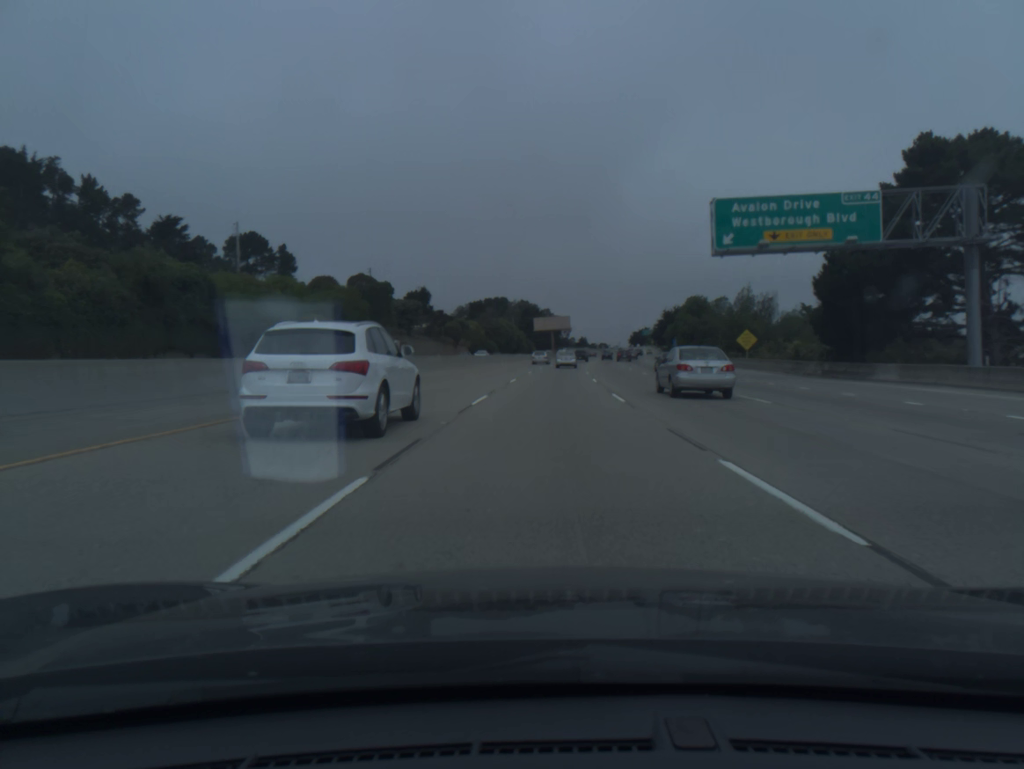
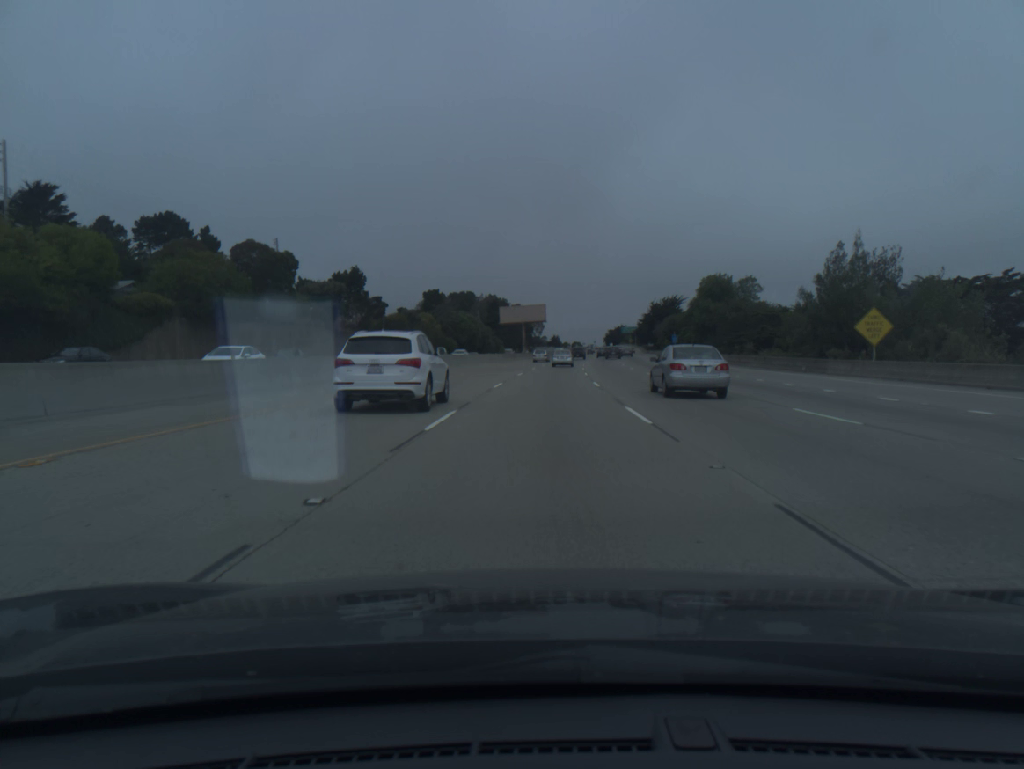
(+0.7, +35.3) m; +2°
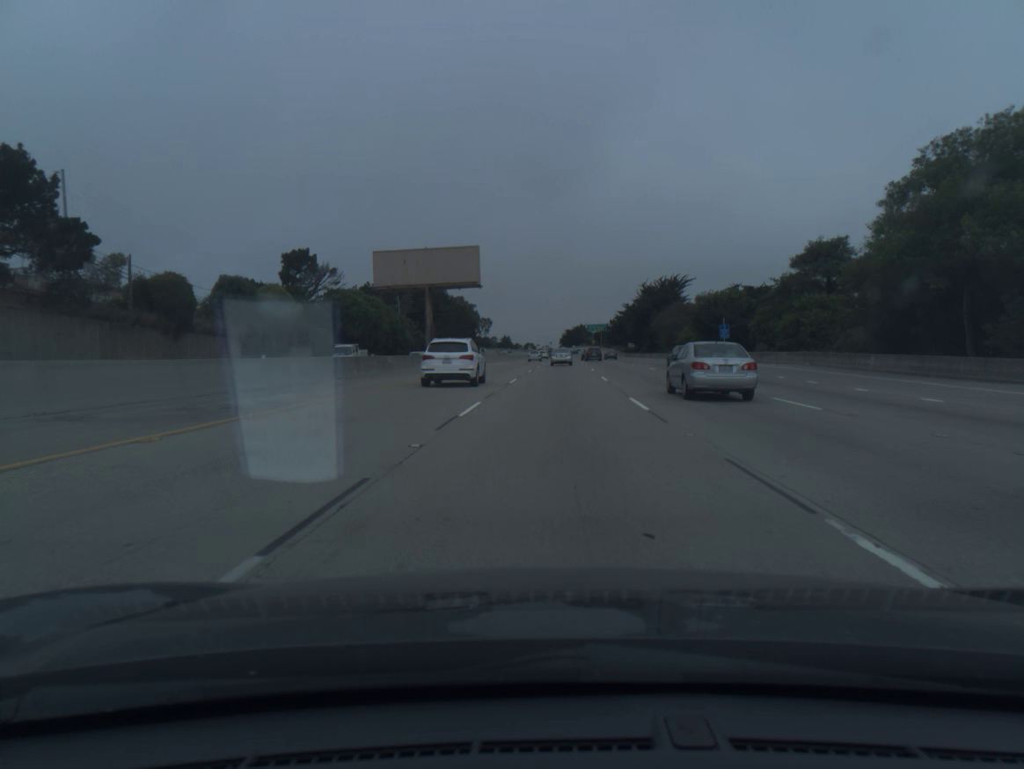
(+2.1, +70.5) m; +4°
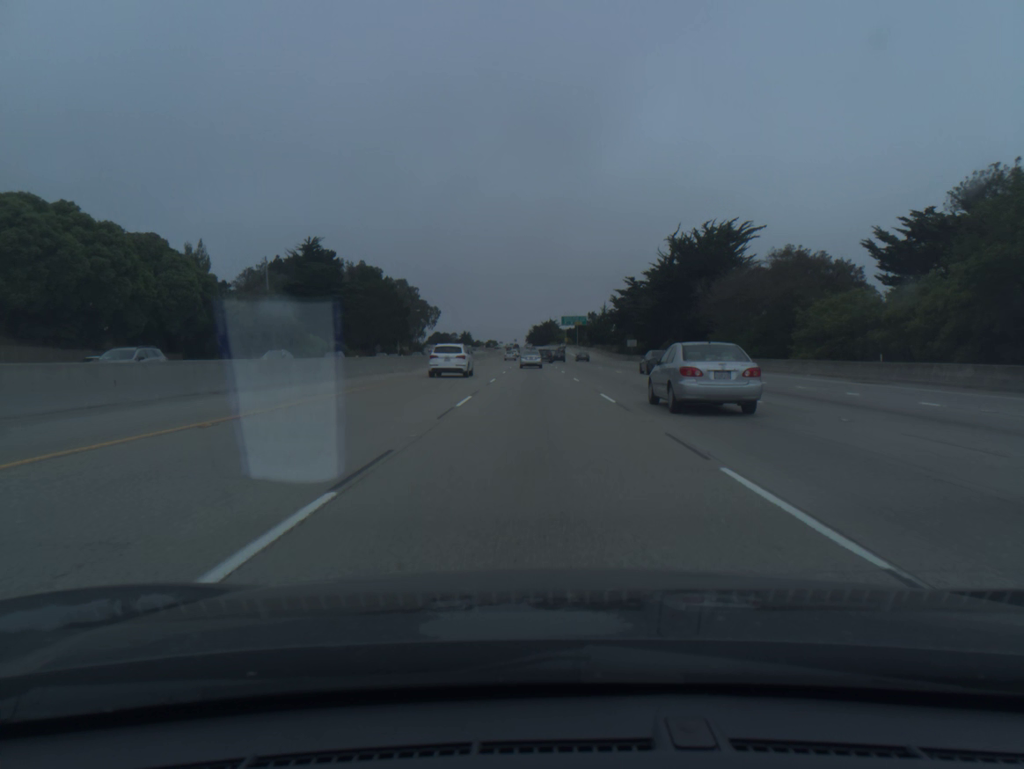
(+2.1, +70.3) m; +3°
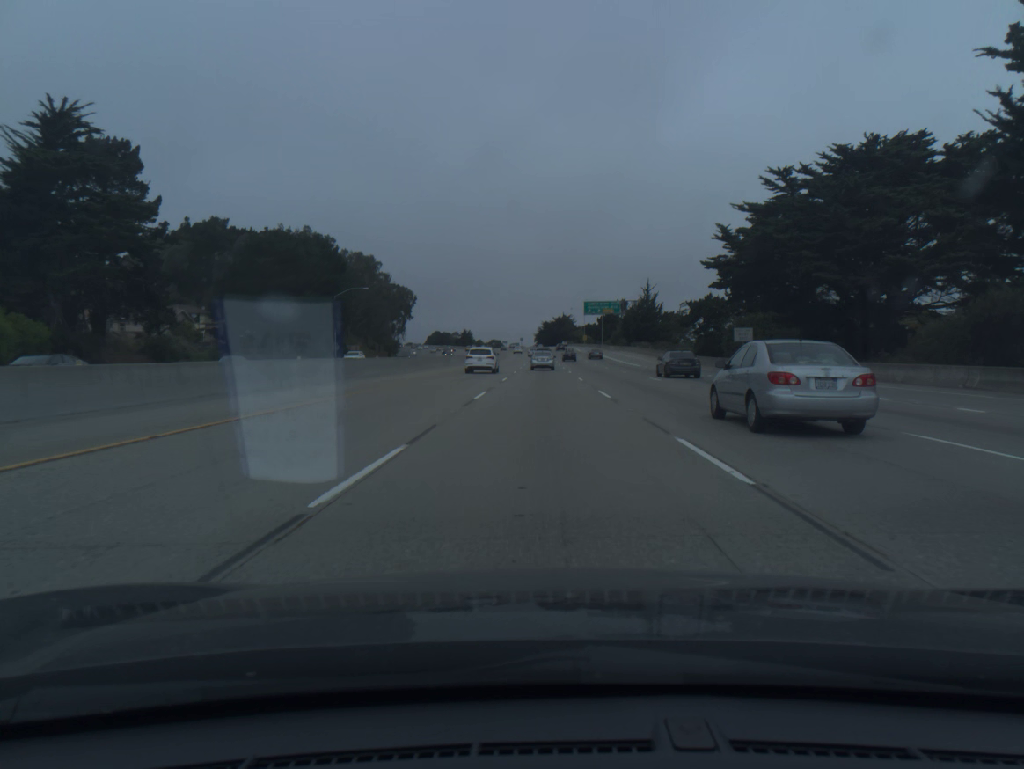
(-0.4, +69.7) m; -1°
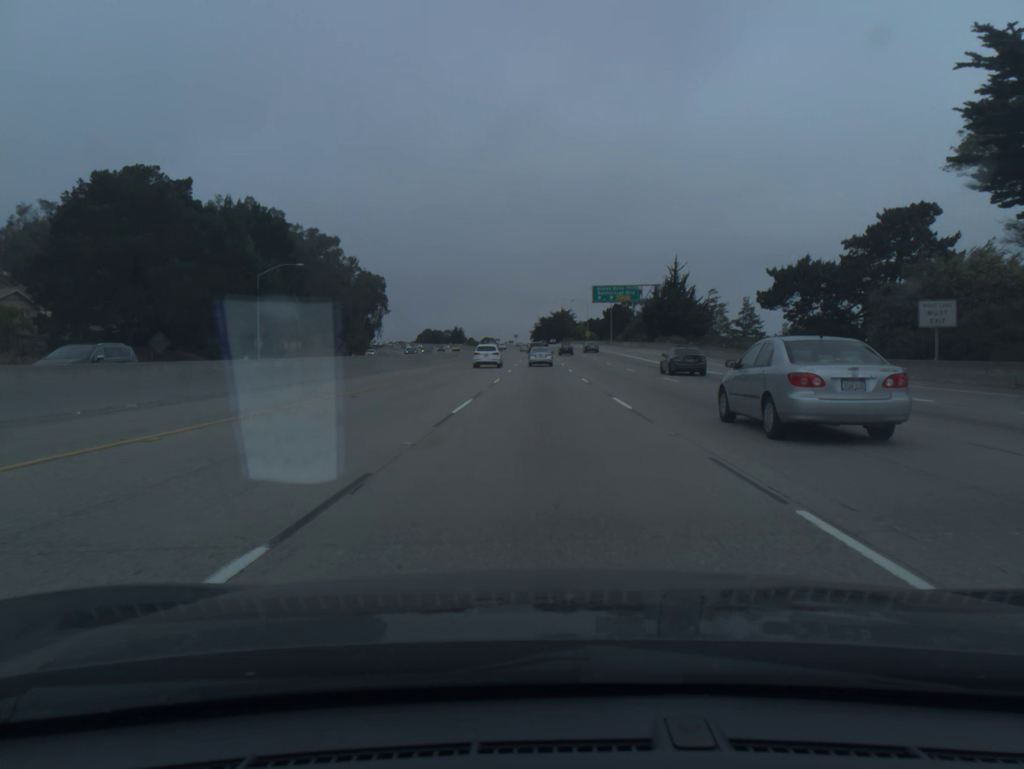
(+0.1, +34.3) m; 0°
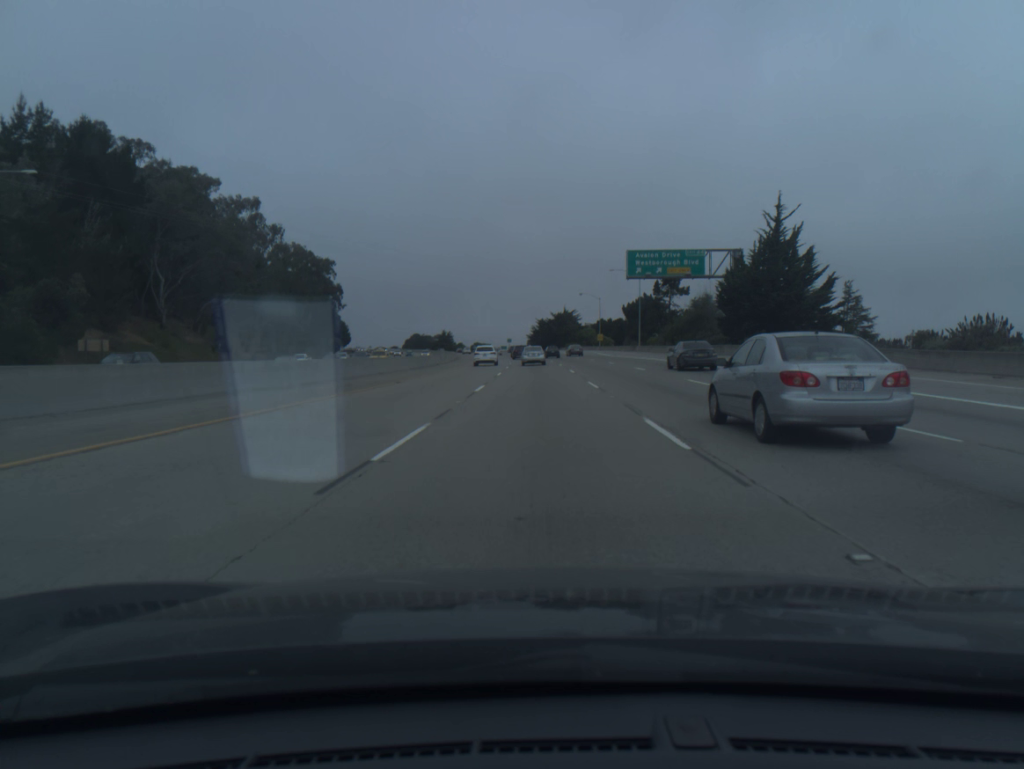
(+0.1, +50.8) m; 0°
